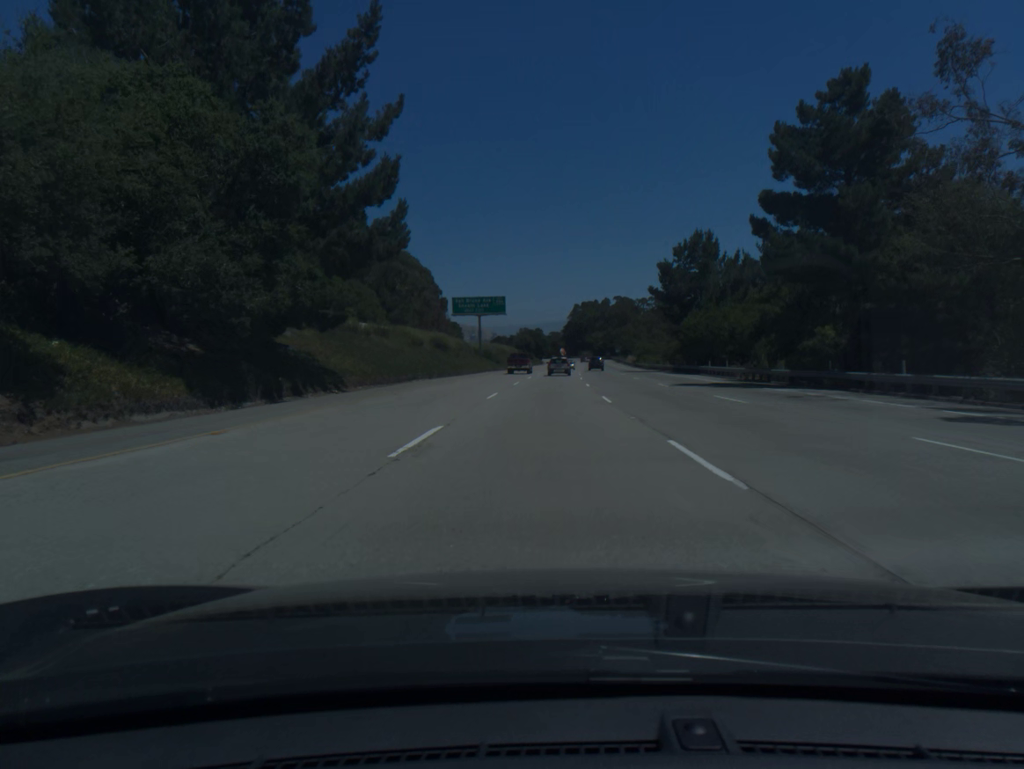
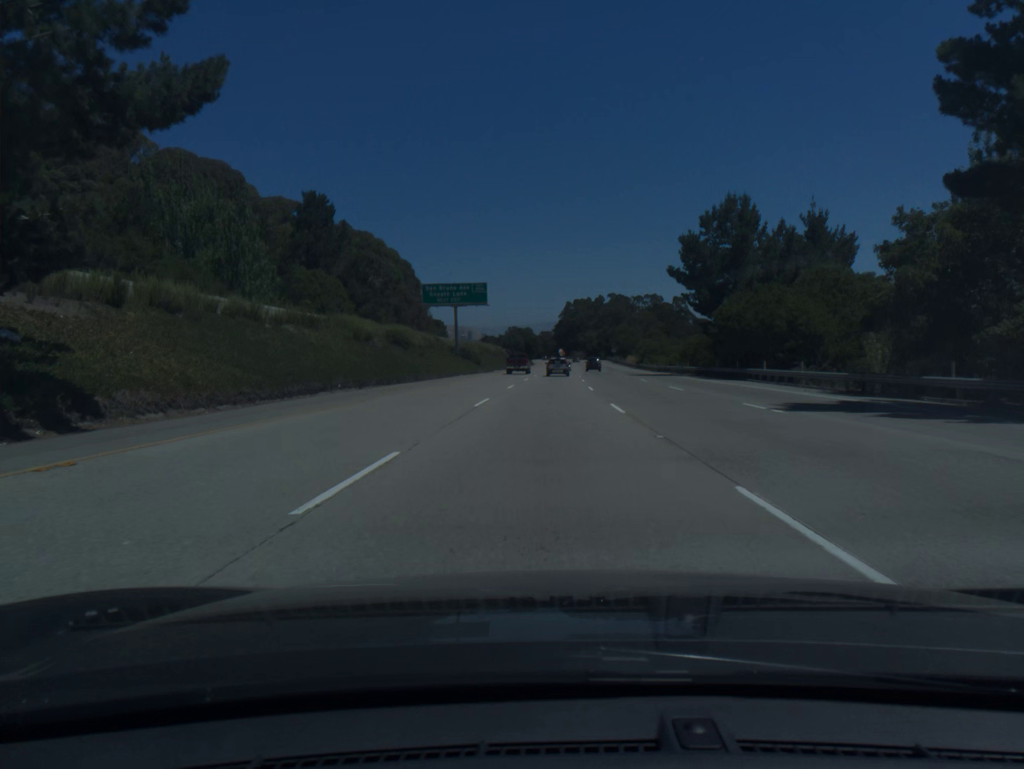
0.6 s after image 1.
(+0.1, +18.8) m; +1°
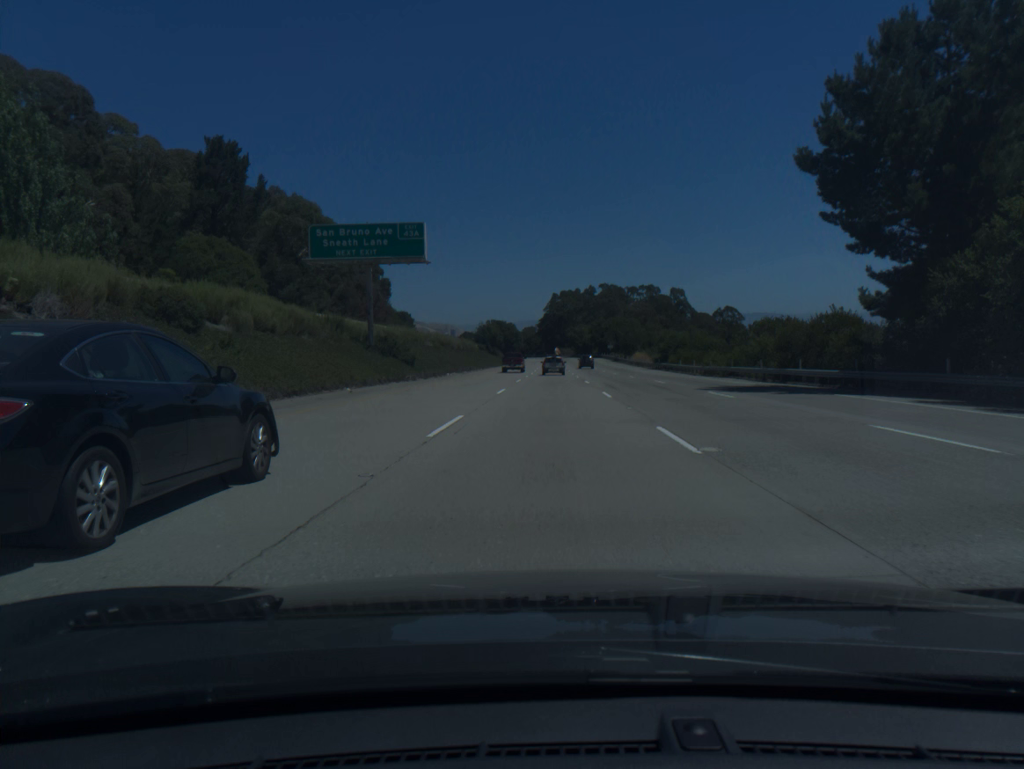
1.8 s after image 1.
(+0.4, +37.6) m; +1°
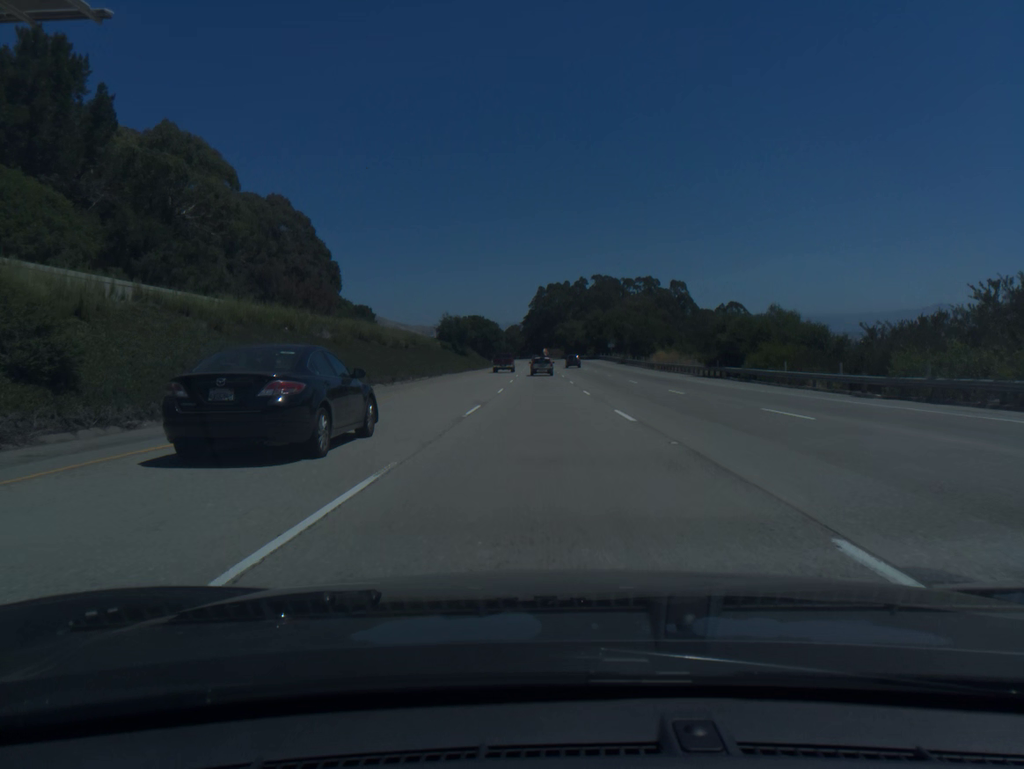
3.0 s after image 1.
(+0.4, +37.6) m; +1°
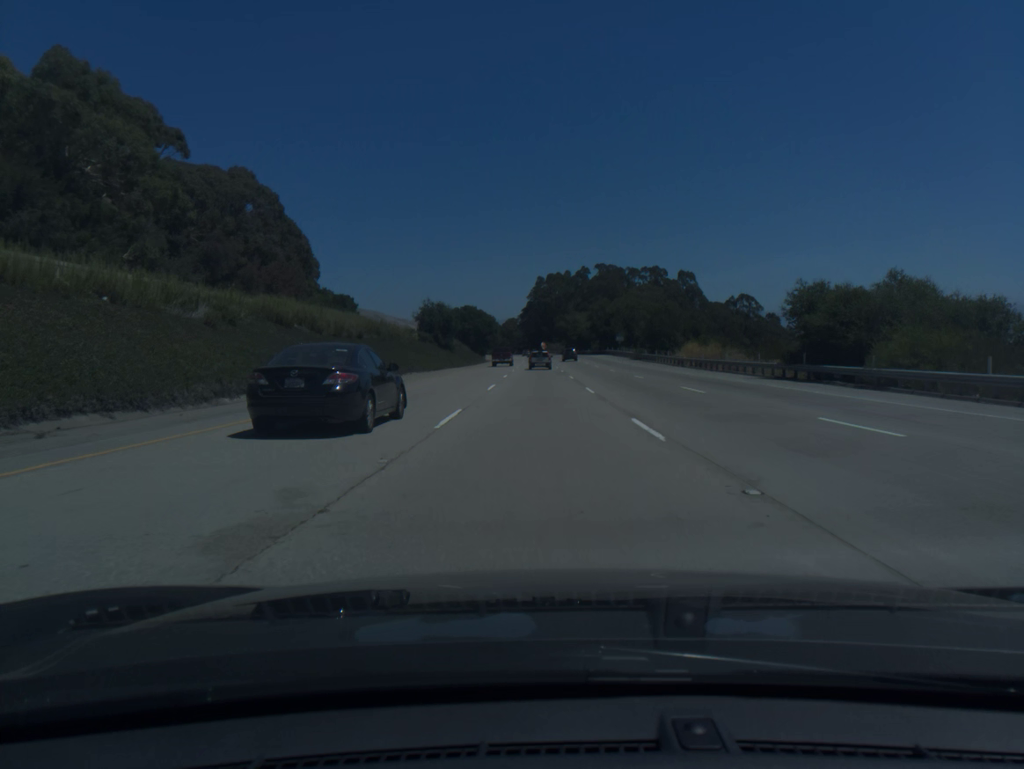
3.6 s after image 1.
(0.0, +18.8) m; 0°
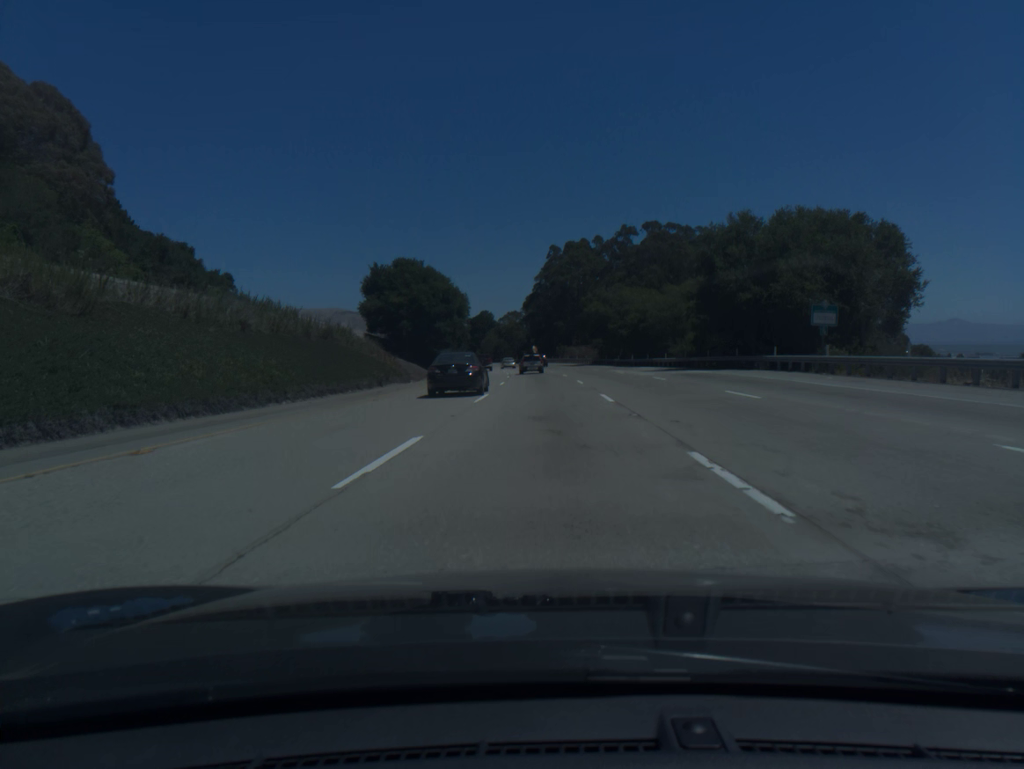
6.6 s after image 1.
(-0.5, +93.8) m; -1°
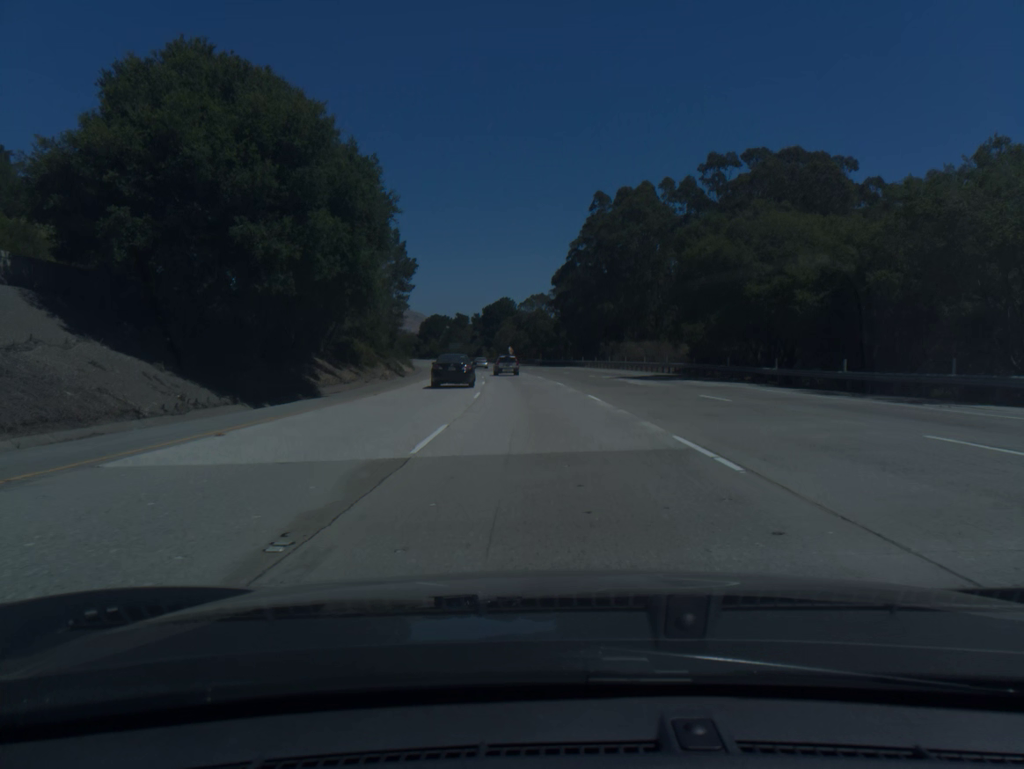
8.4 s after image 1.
(-0.7, +56.0) m; -2°
